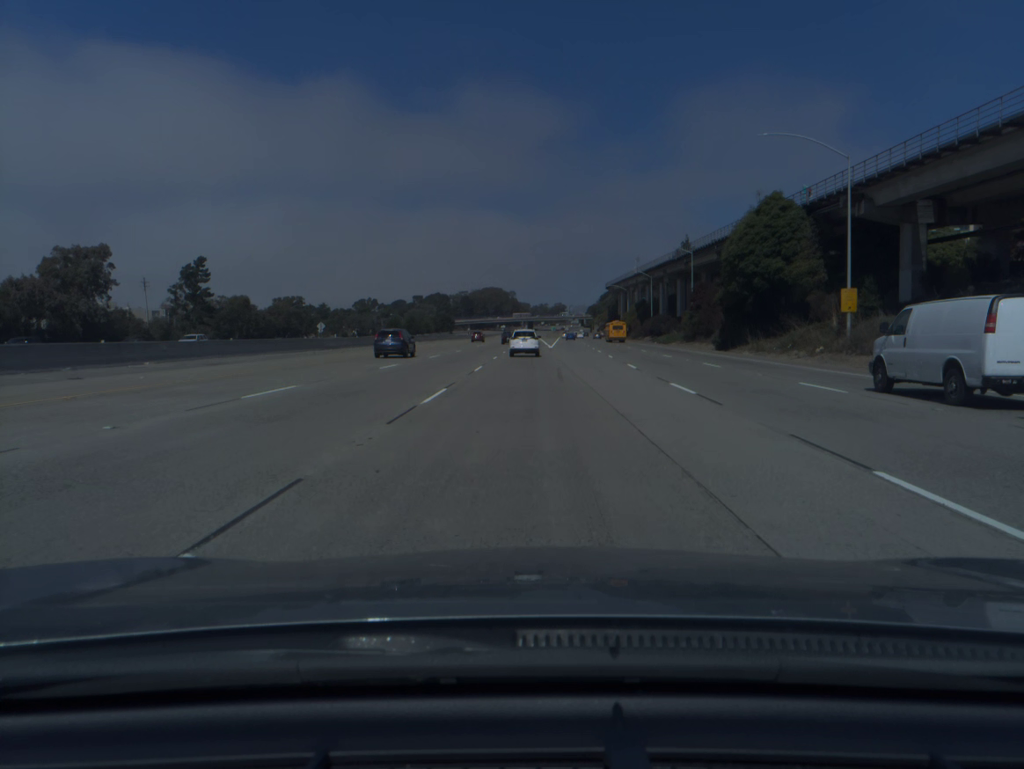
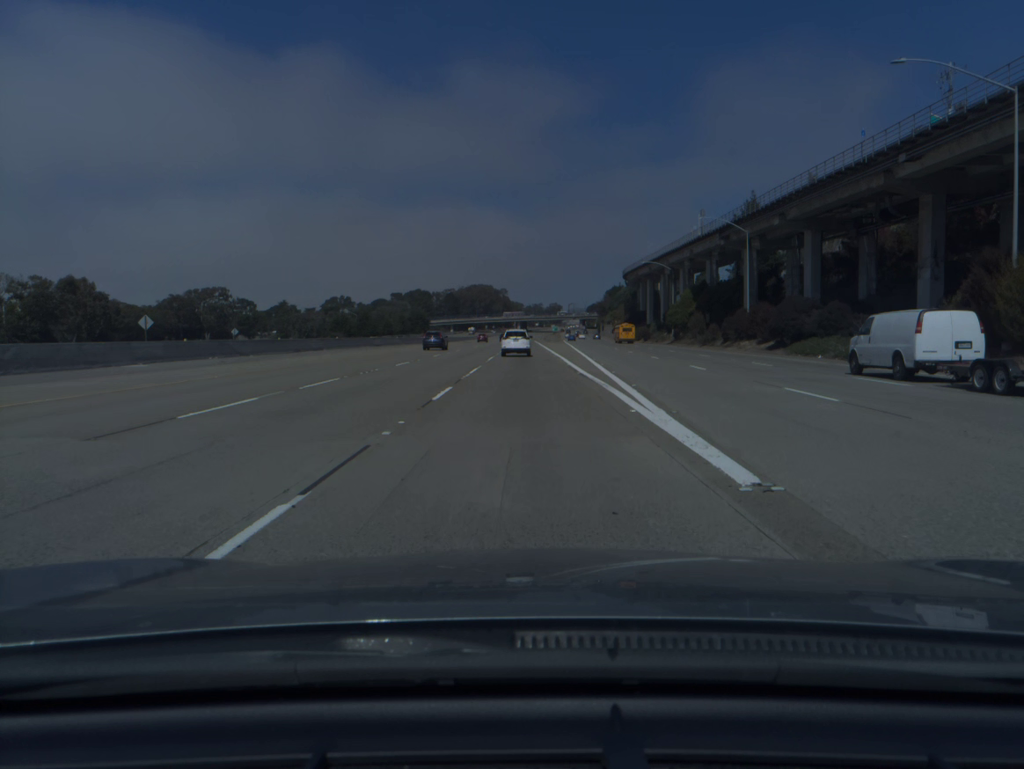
(+0.1, +69.8) m; 0°
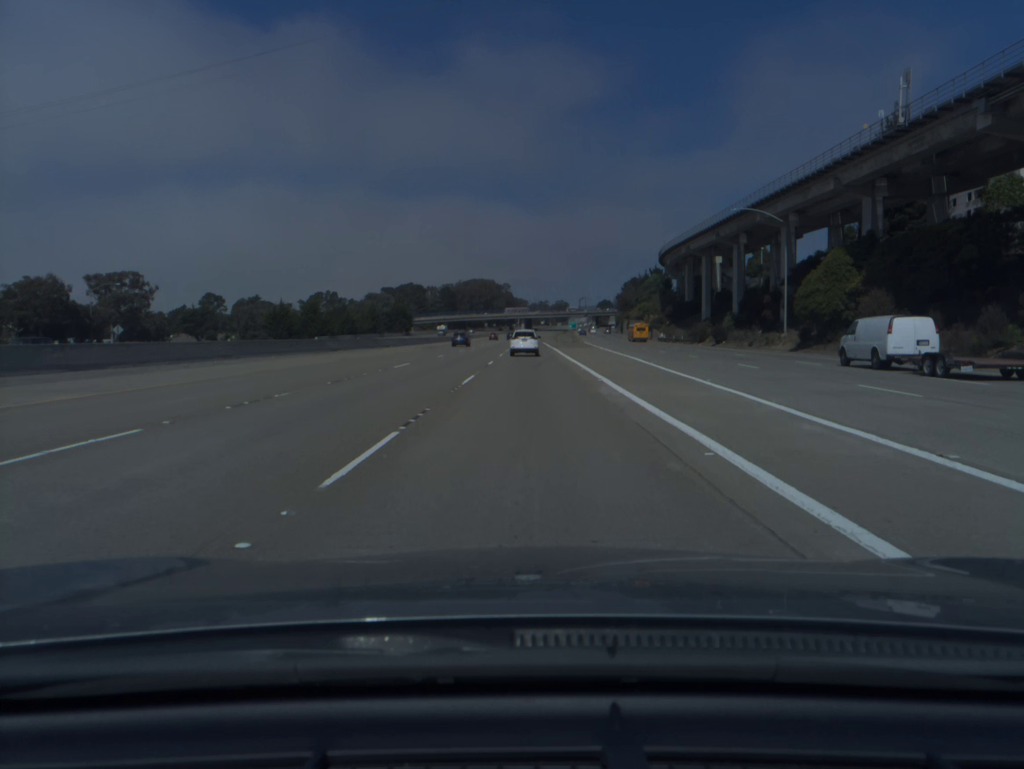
(-0.3, +55.9) m; 0°
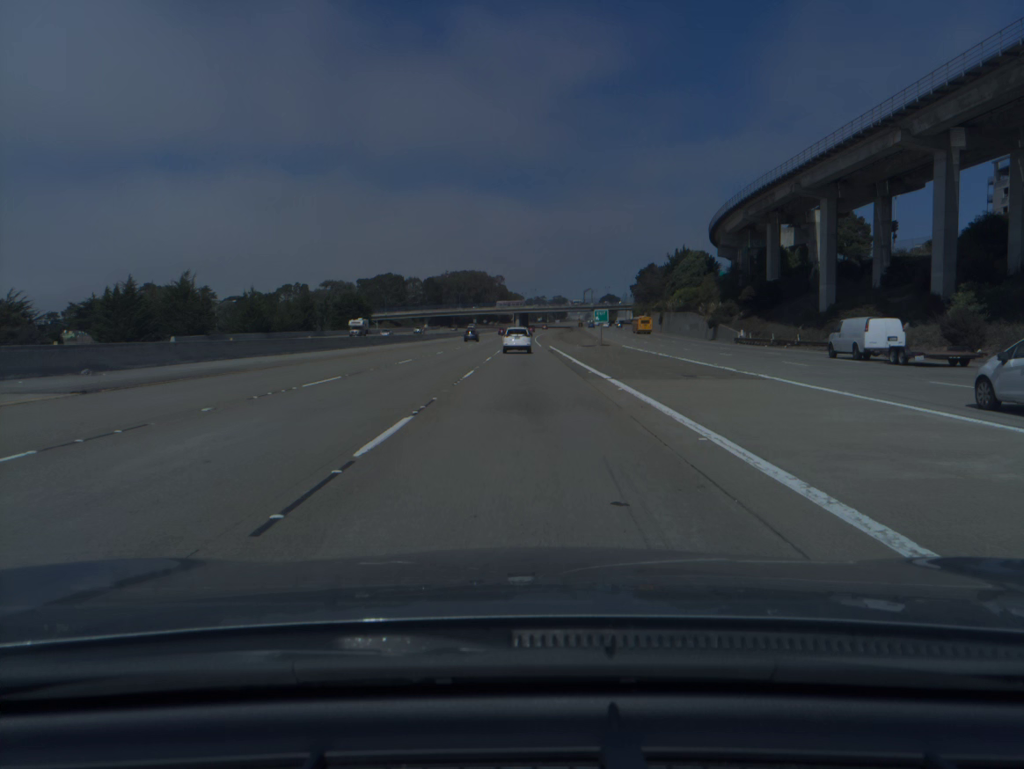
(+0.2, +56.3) m; 0°
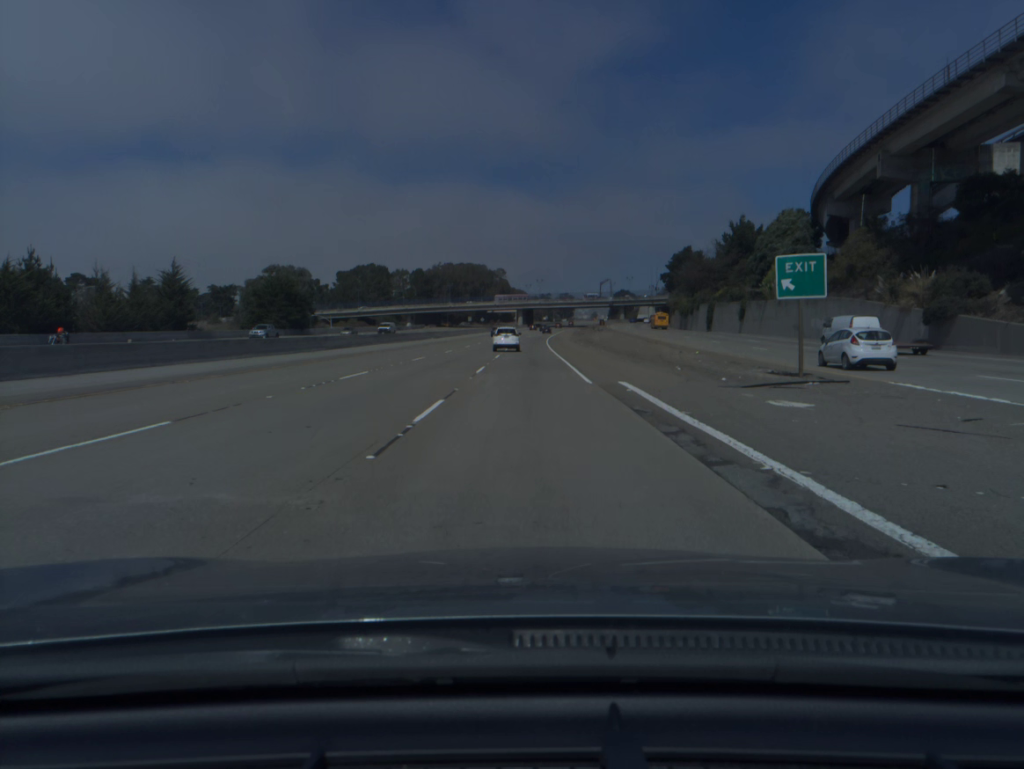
(-0.1, +55.3) m; 0°
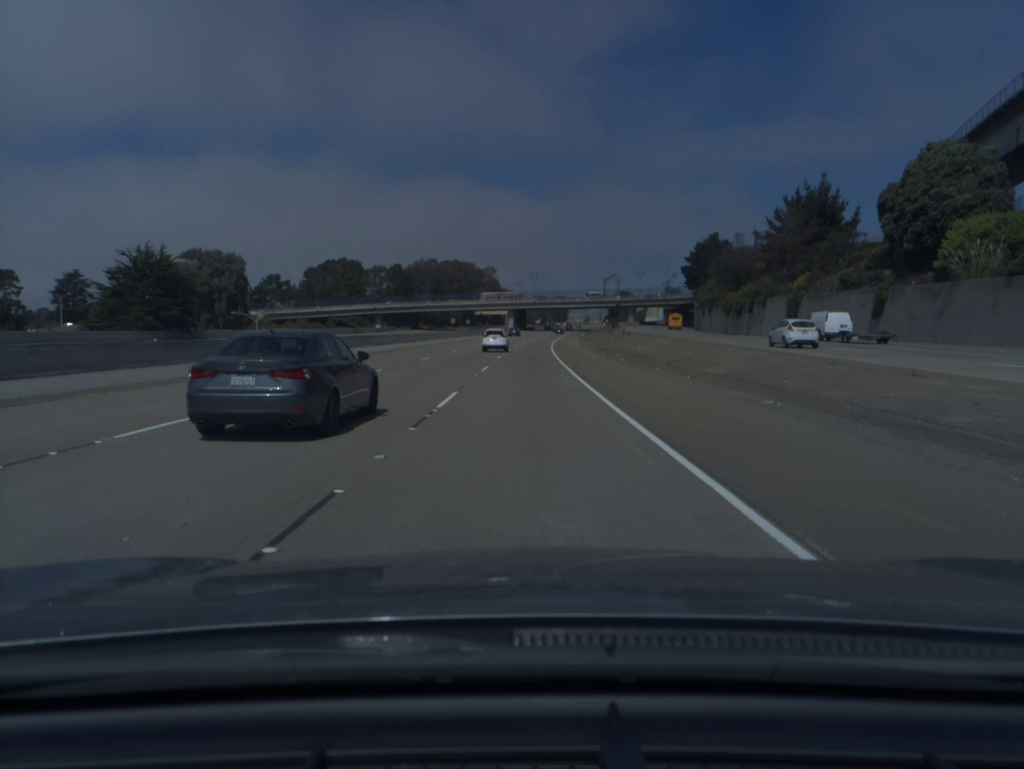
(0.0, +40.8) m; 0°
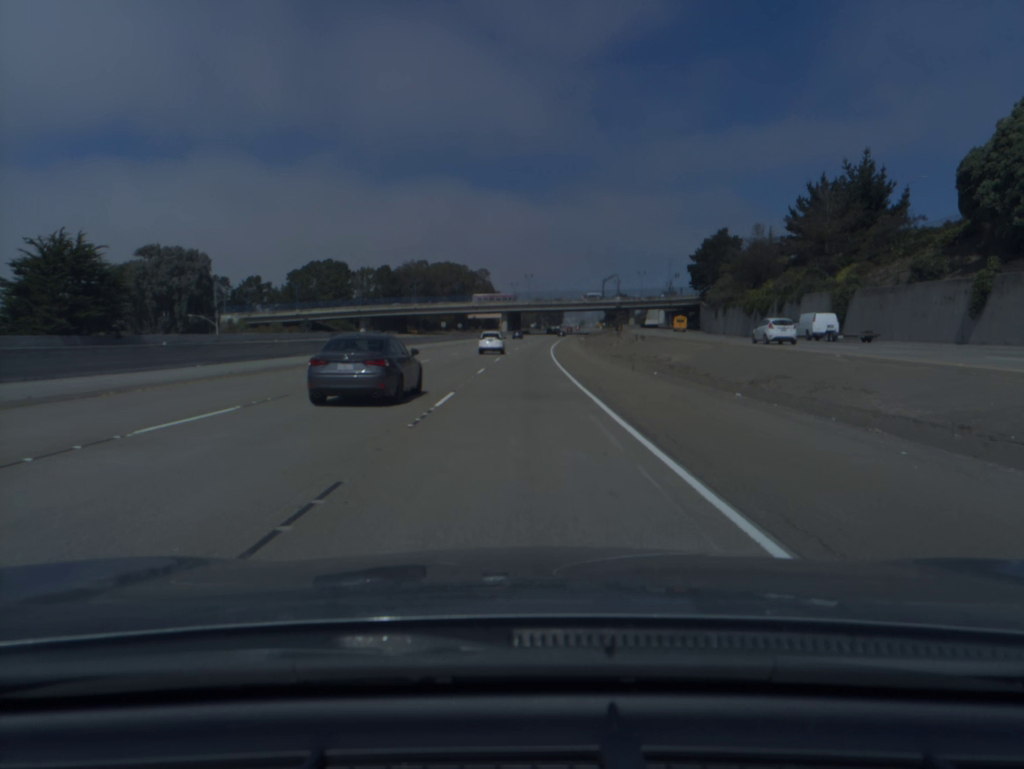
(+0.1, +13.8) m; 0°
